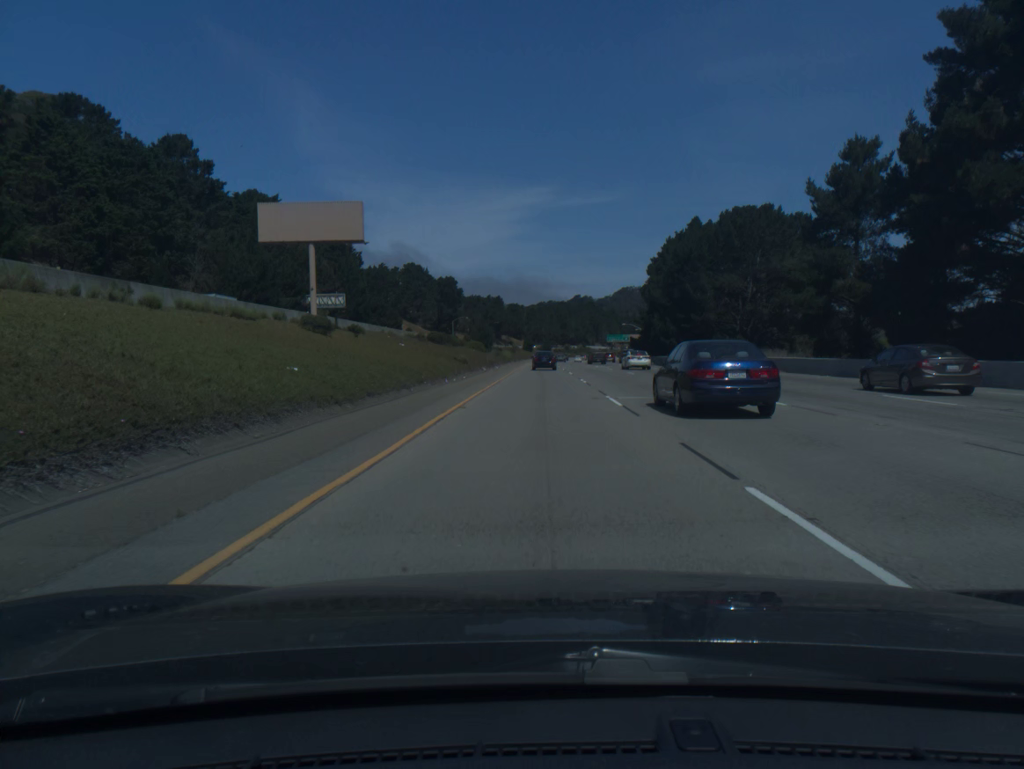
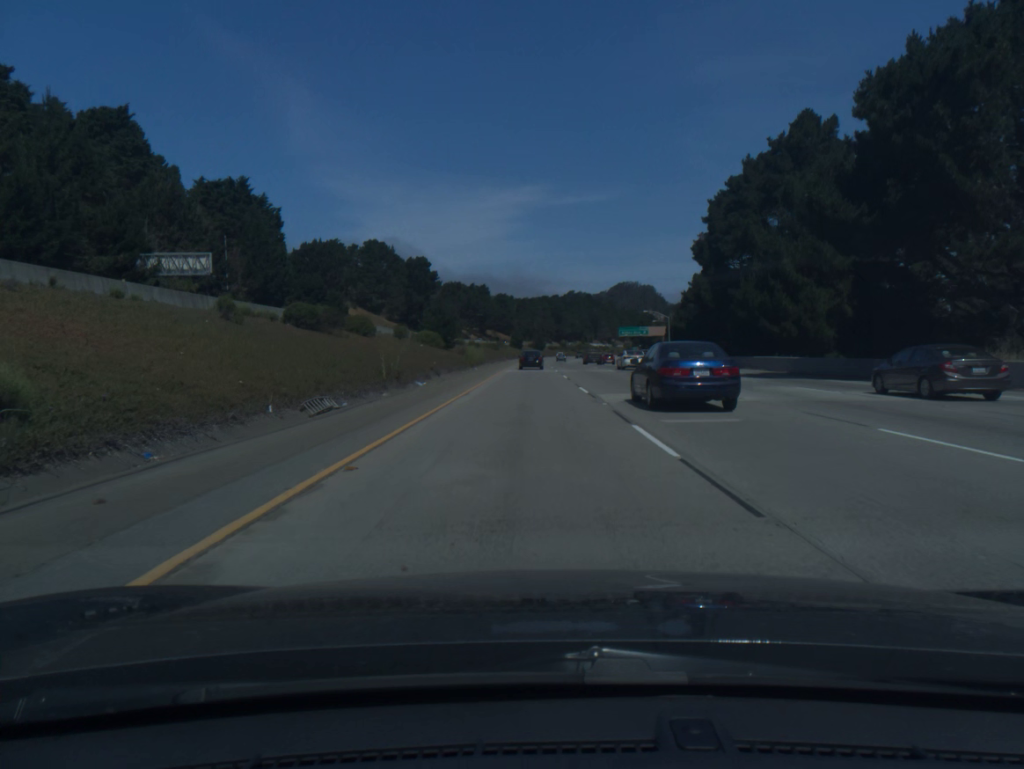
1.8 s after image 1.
(+0.1, +52.9) m; 0°
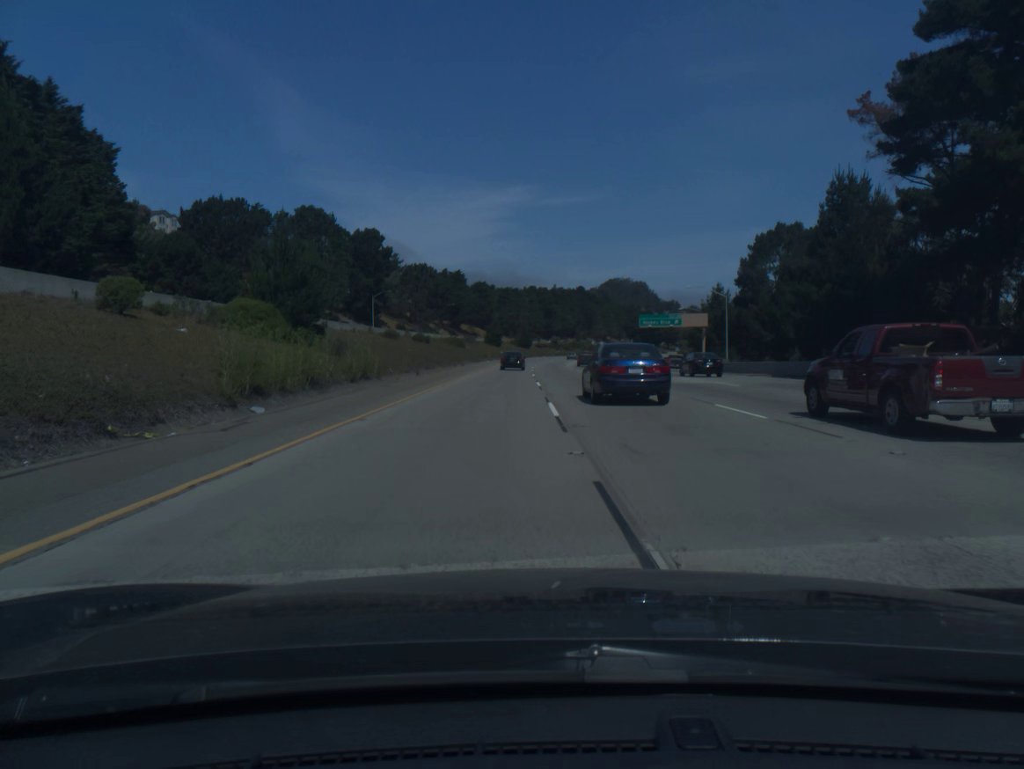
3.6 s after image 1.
(+0.4, +52.5) m; +1°
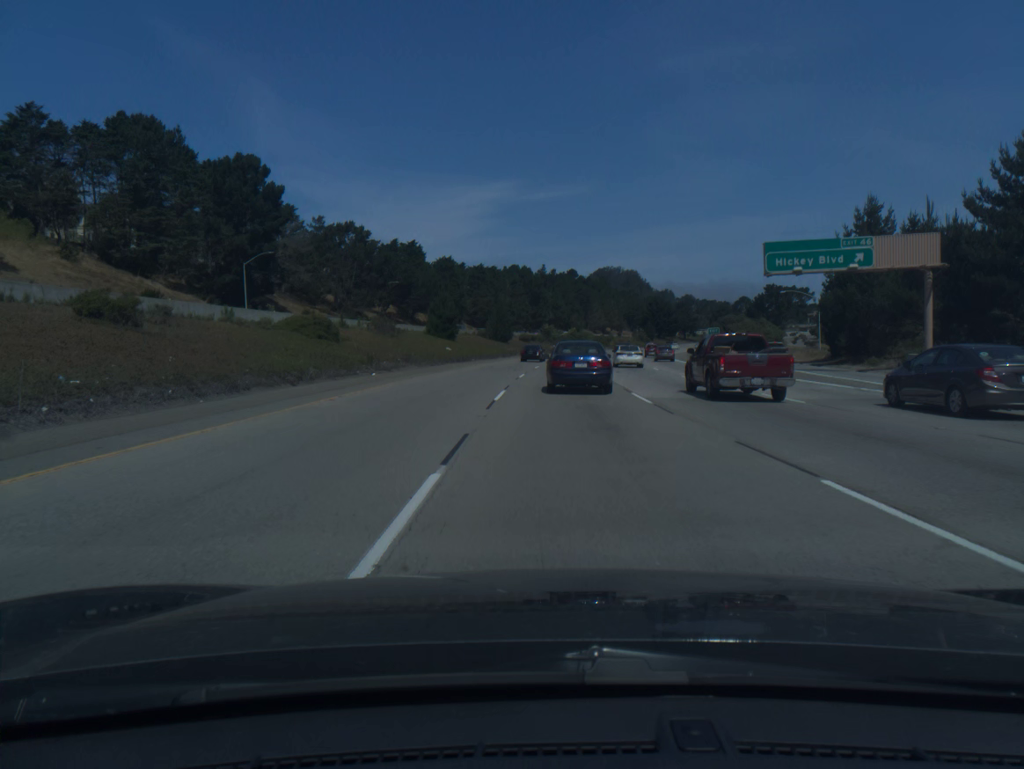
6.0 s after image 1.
(+0.1, +69.3) m; +1°
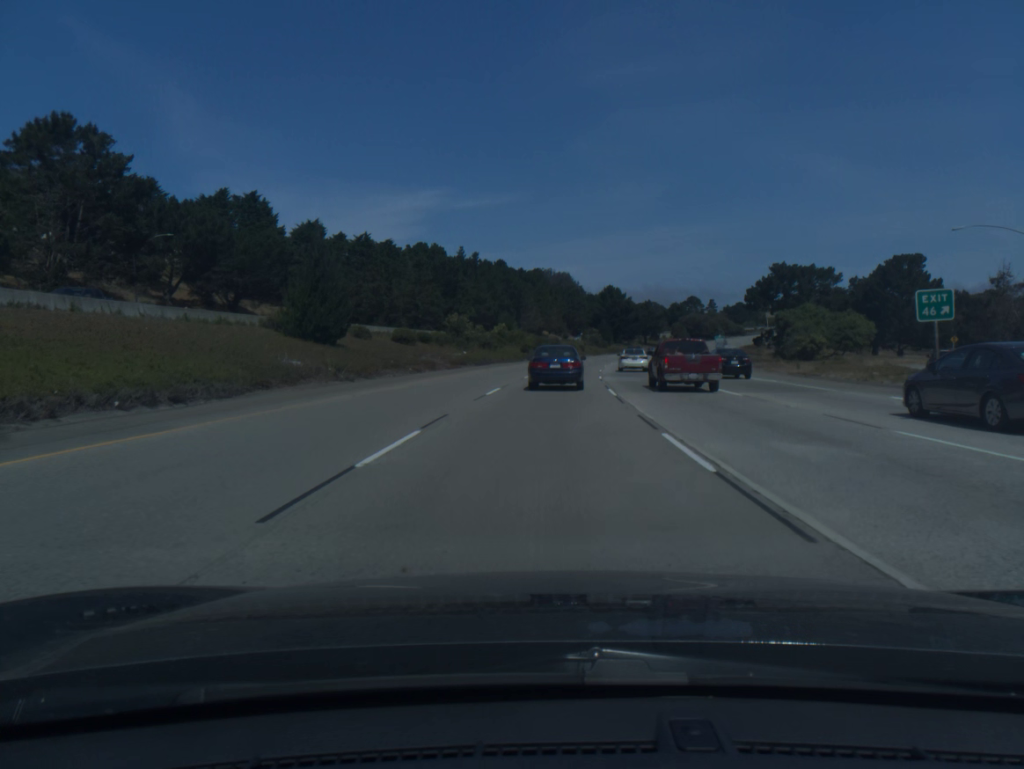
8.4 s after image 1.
(+2.9, +68.4) m; +5°
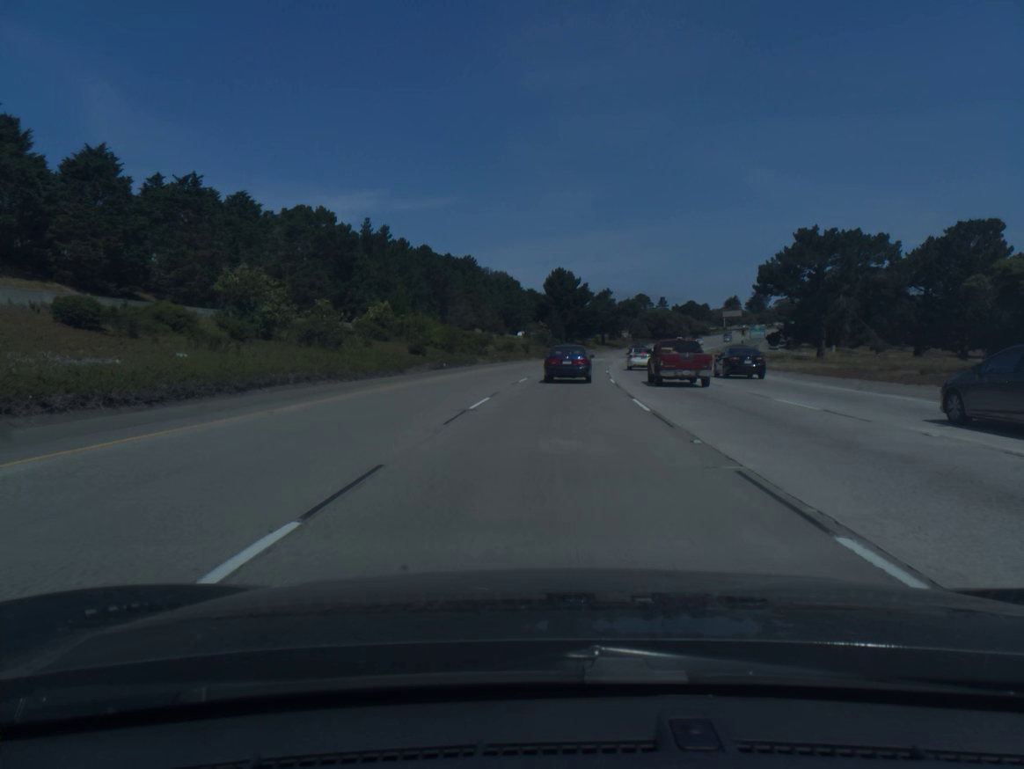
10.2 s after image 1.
(+1.8, +50.4) m; +4°
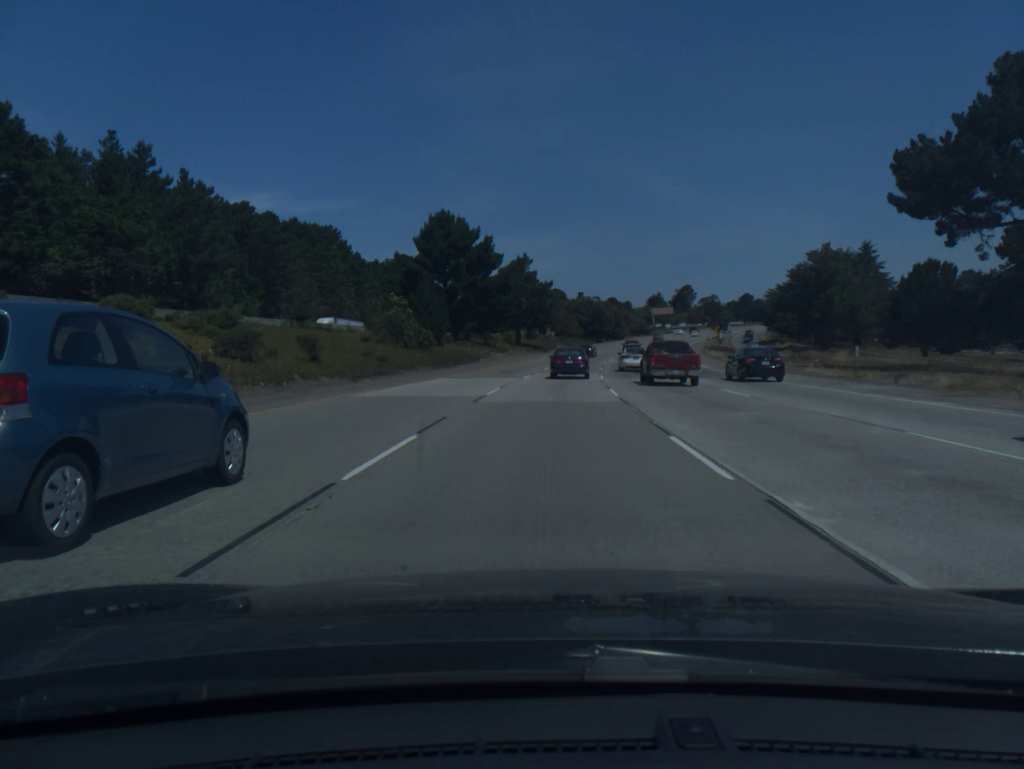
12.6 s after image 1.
(+4.1, +66.7) m; +7°
